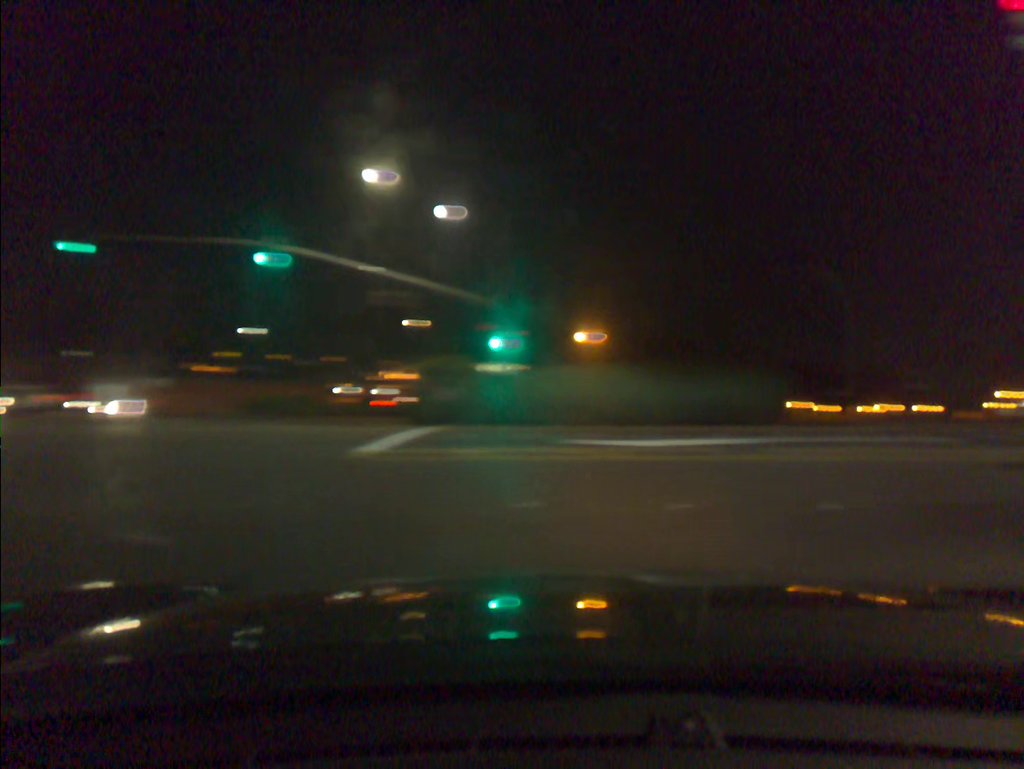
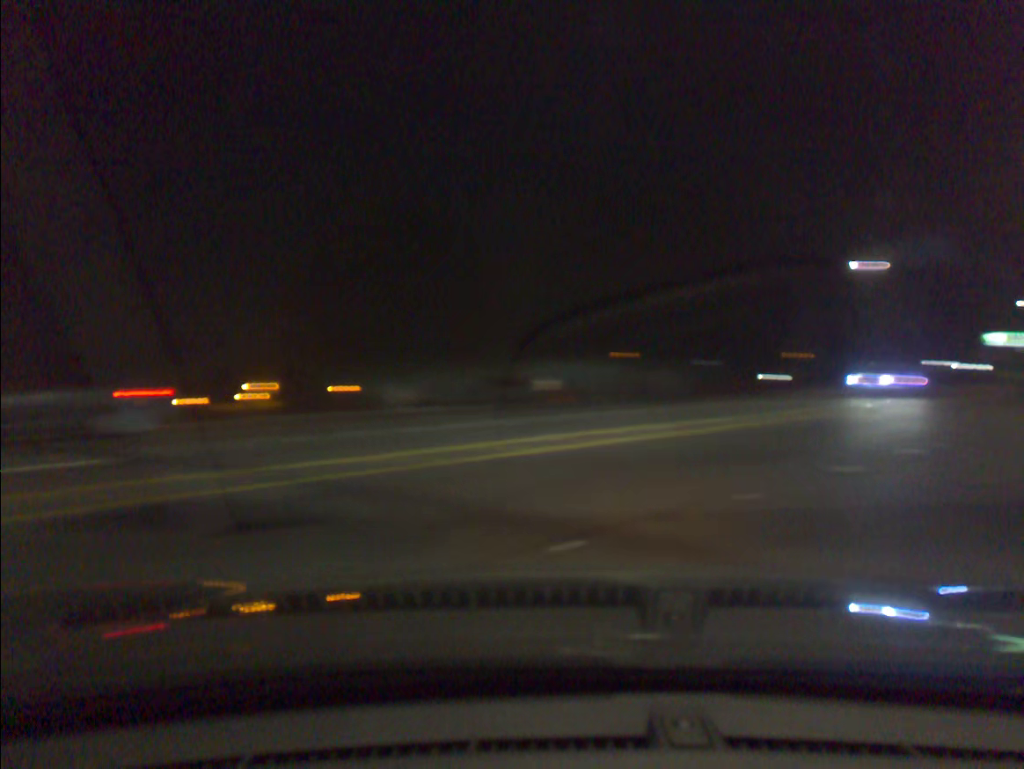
(+1.9, +4.2) m; +44°
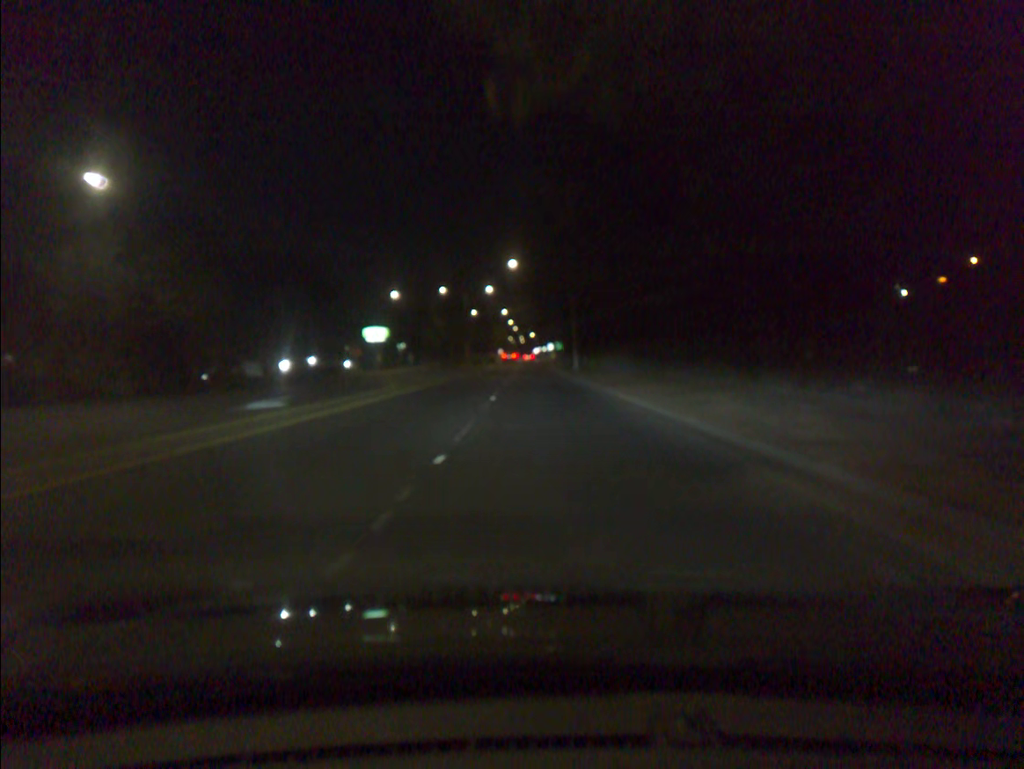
(+11.1, +26.2) m; +27°
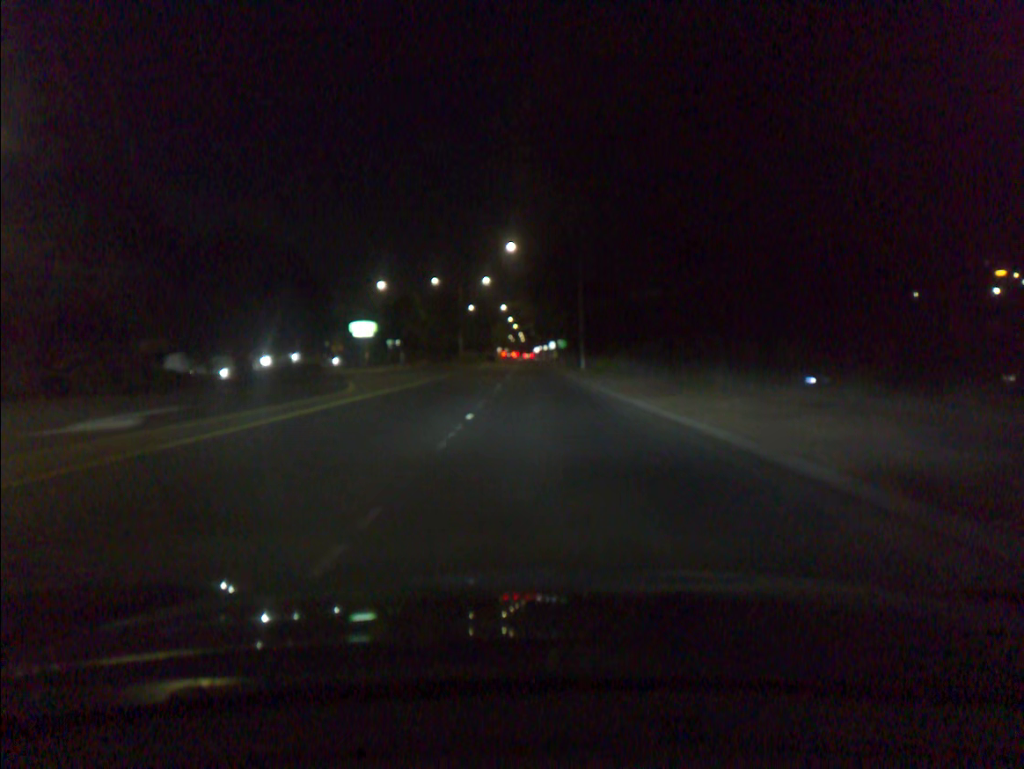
(0.0, +8.6) m; 0°
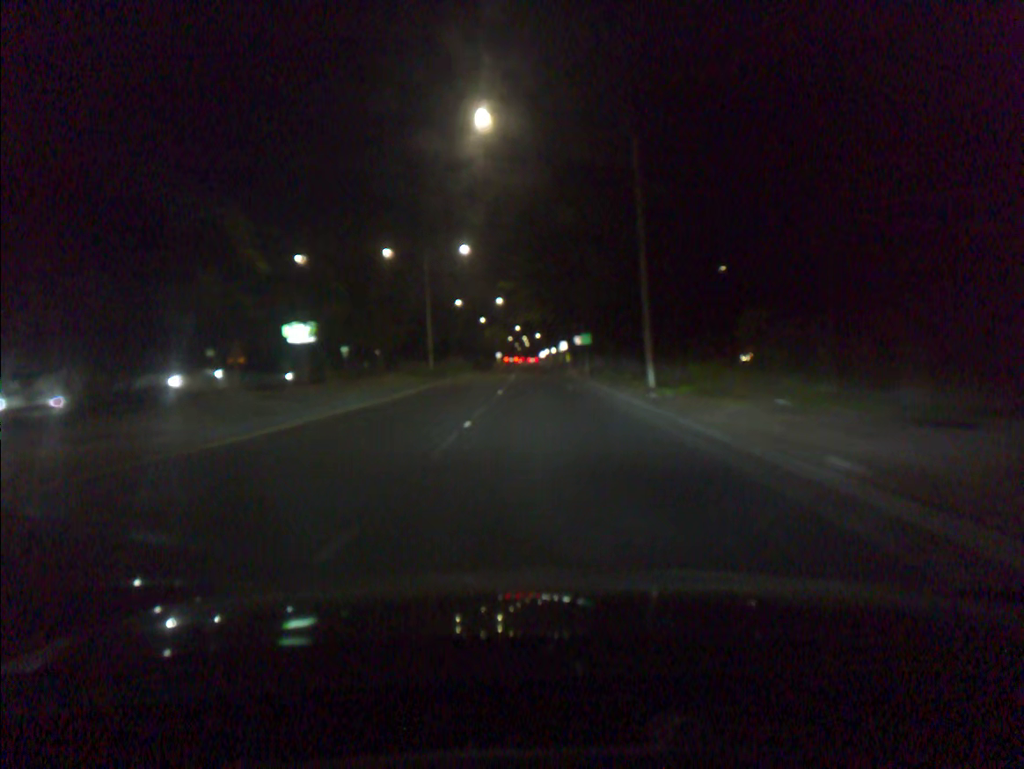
(-0.1, +30.1) m; 0°
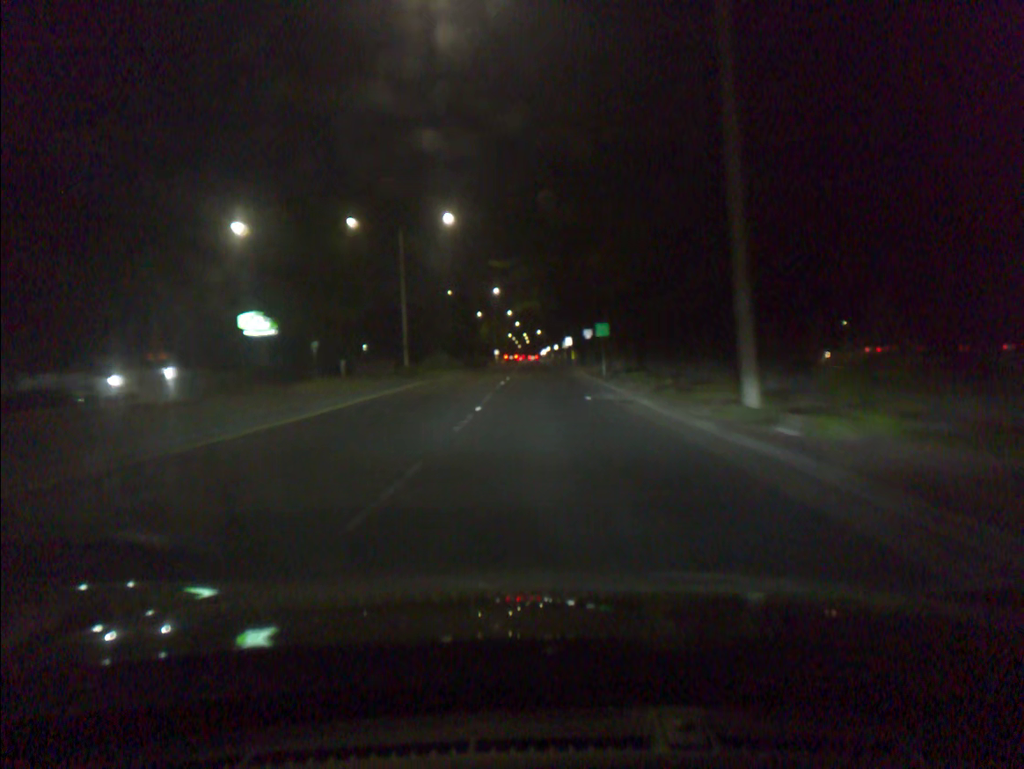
(0.0, +11.4) m; 0°
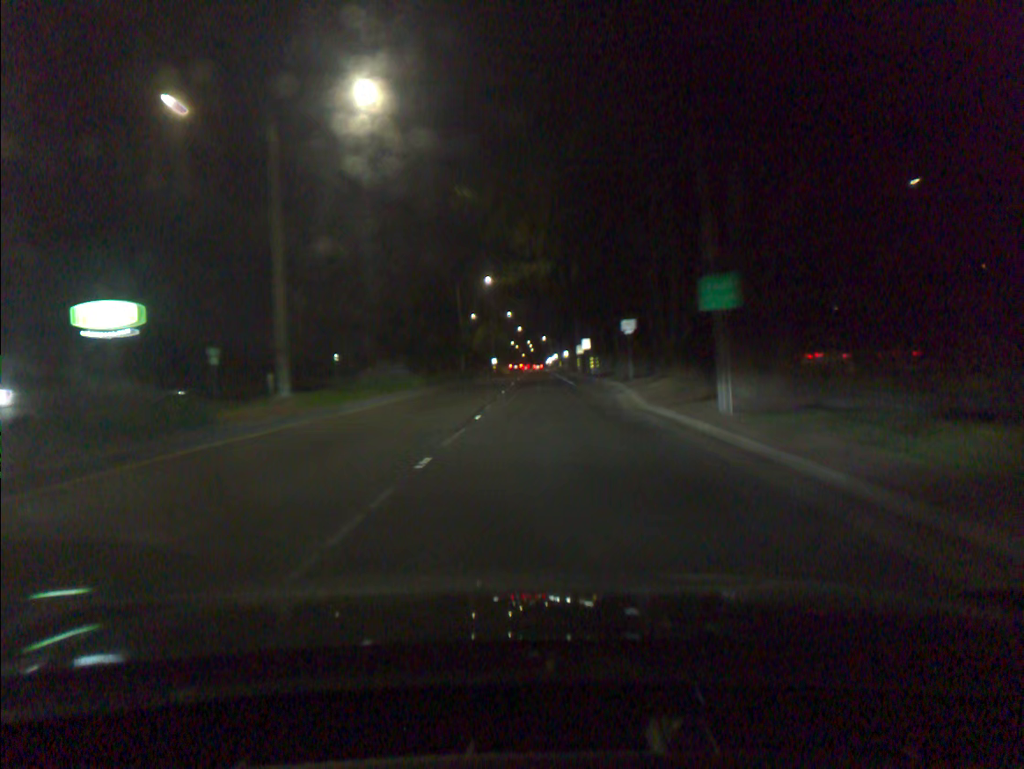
(0.0, +23.7) m; 0°
